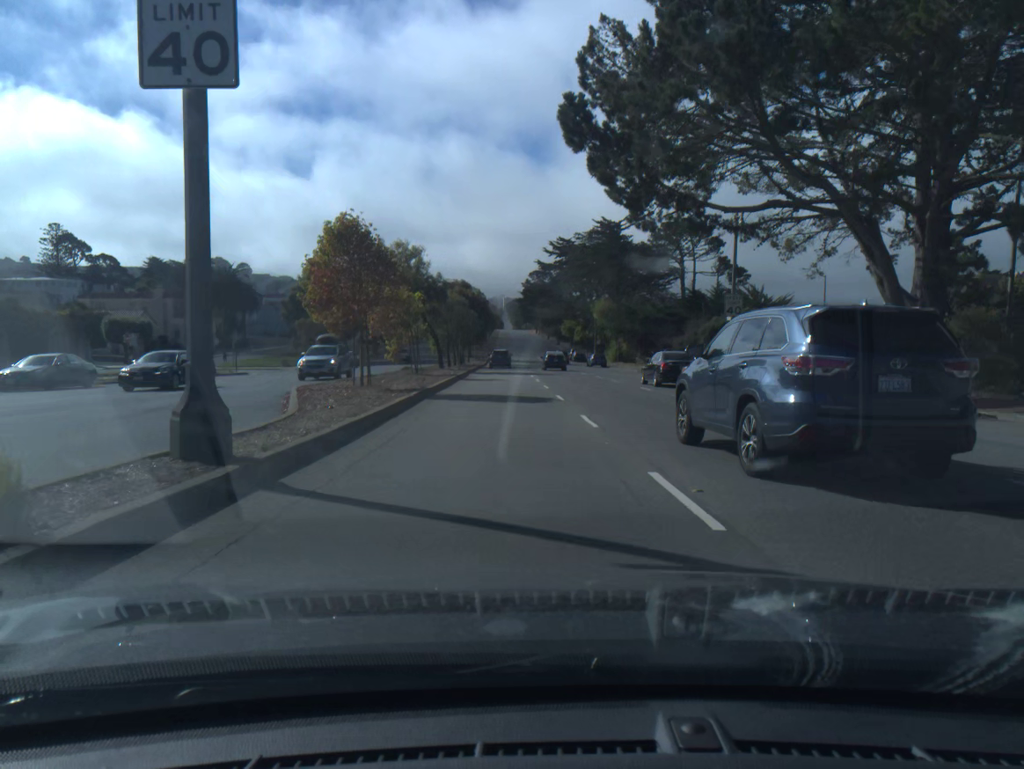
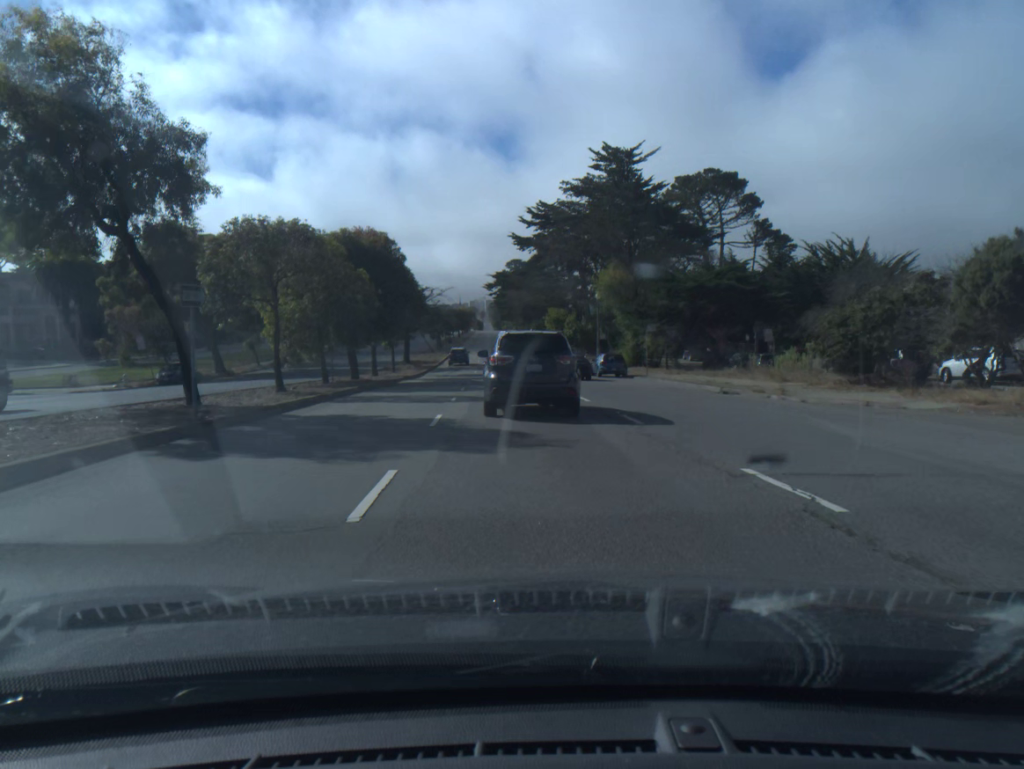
(+0.7, +36.0) m; +1°
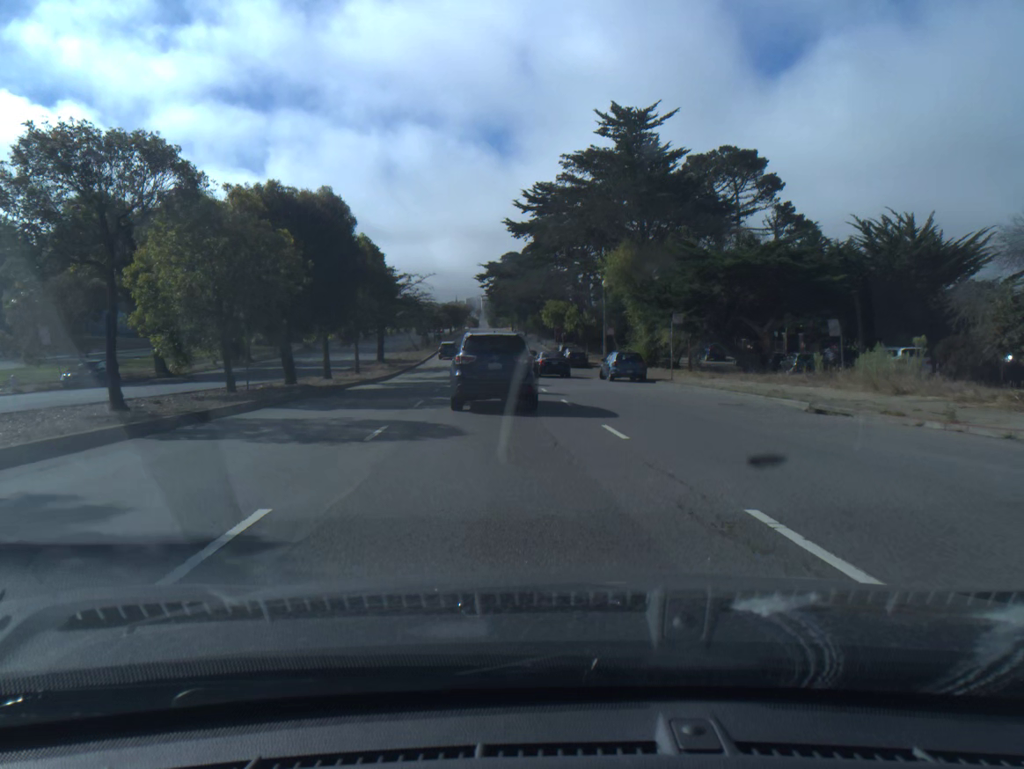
(0.0, +9.9) m; 0°
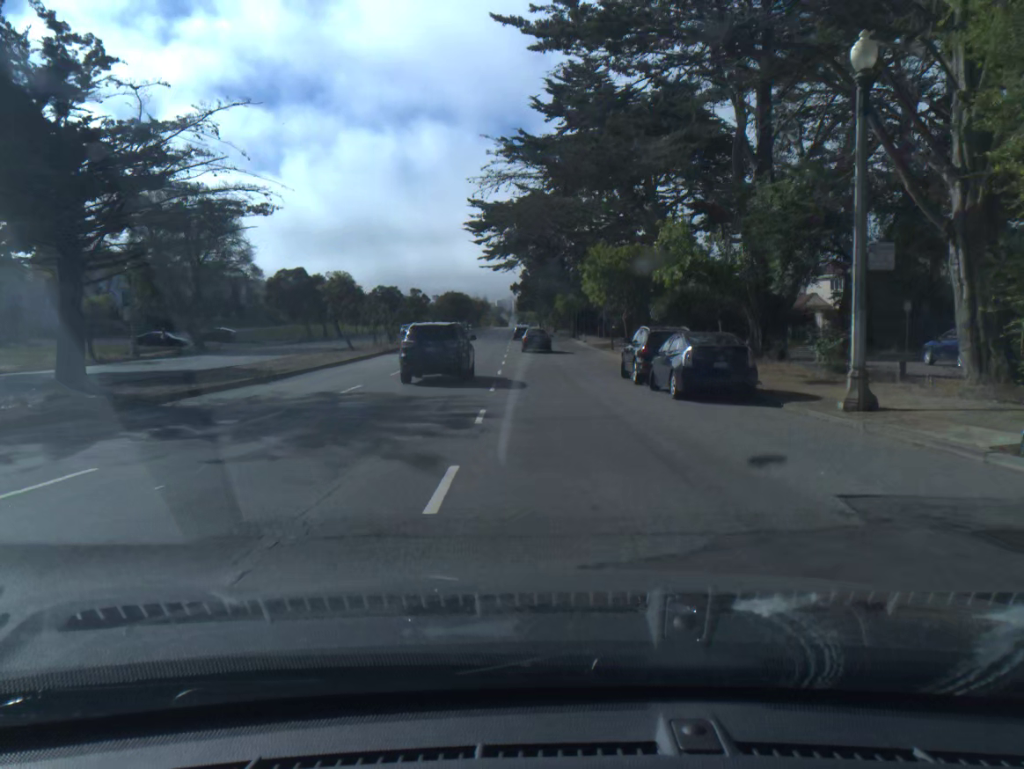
(-0.5, +42.1) m; -3°
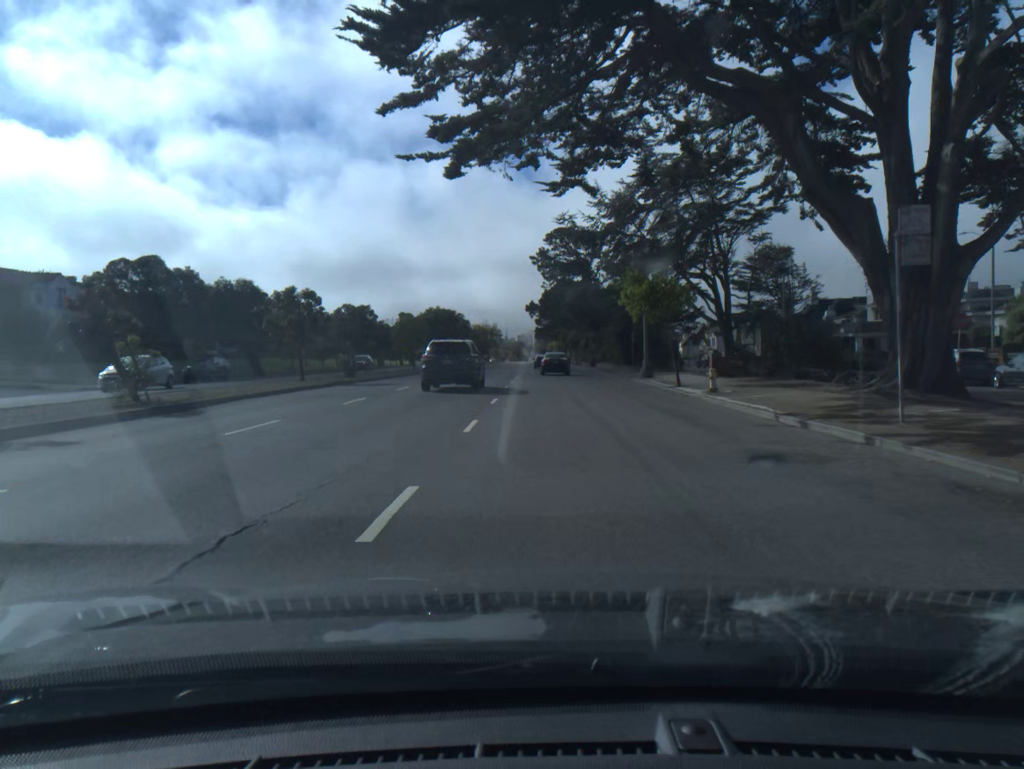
(-0.8, +43.8) m; -2°
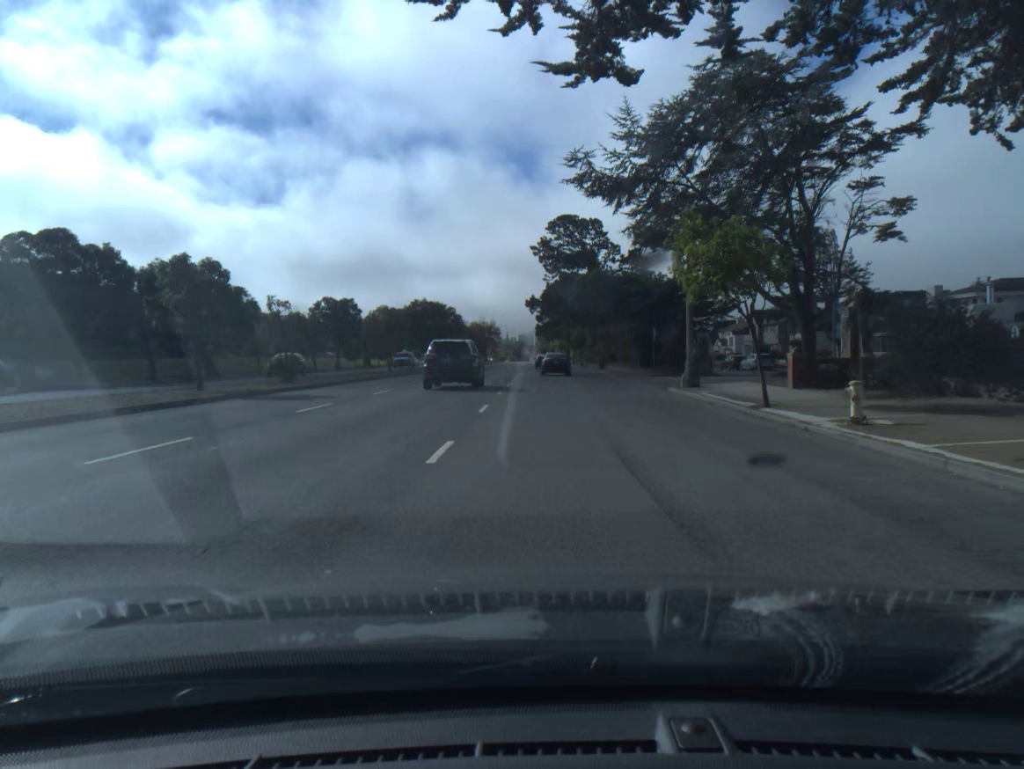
(0.0, +11.0) m; 0°
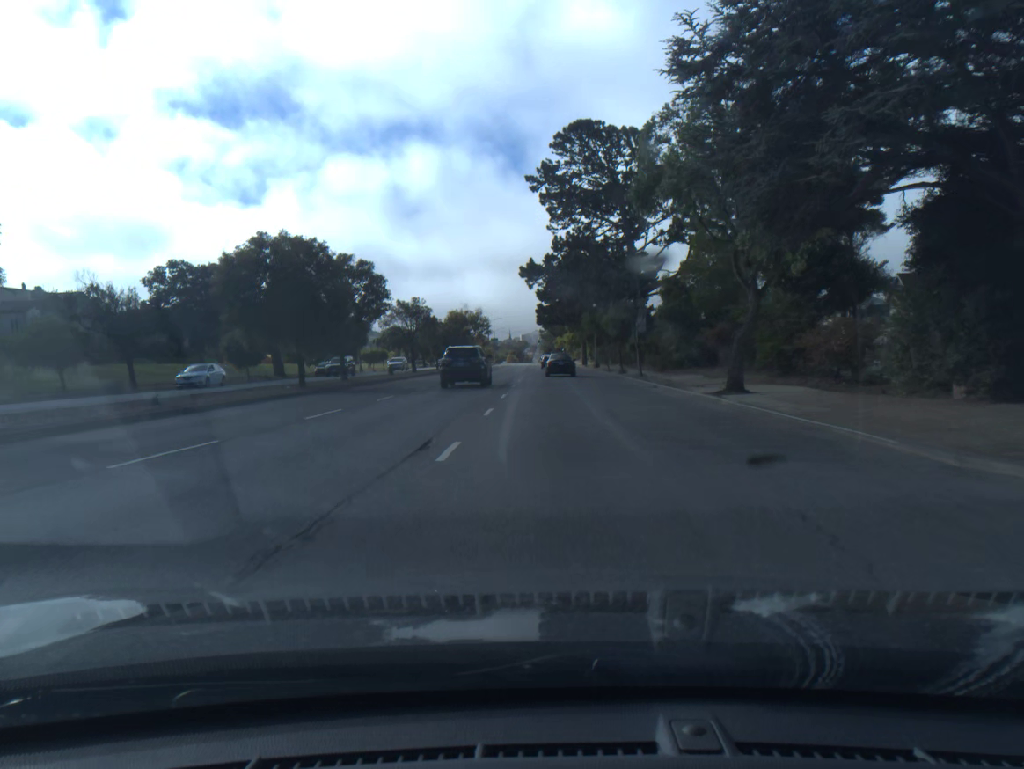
(-0.1, +43.7) m; 0°
